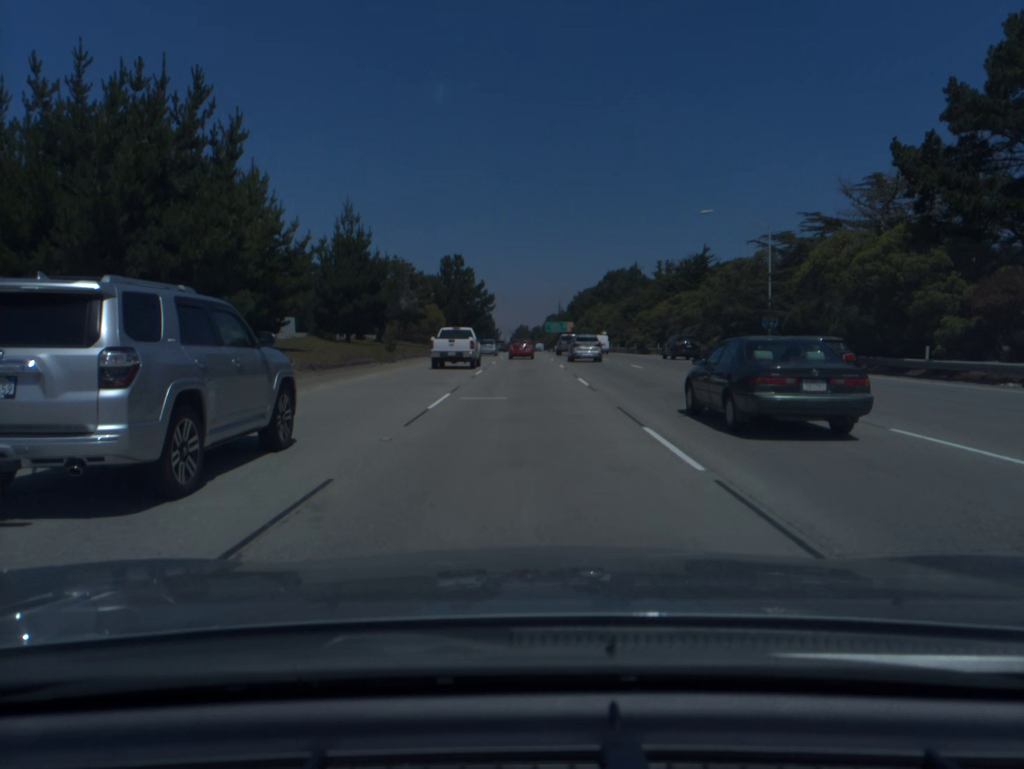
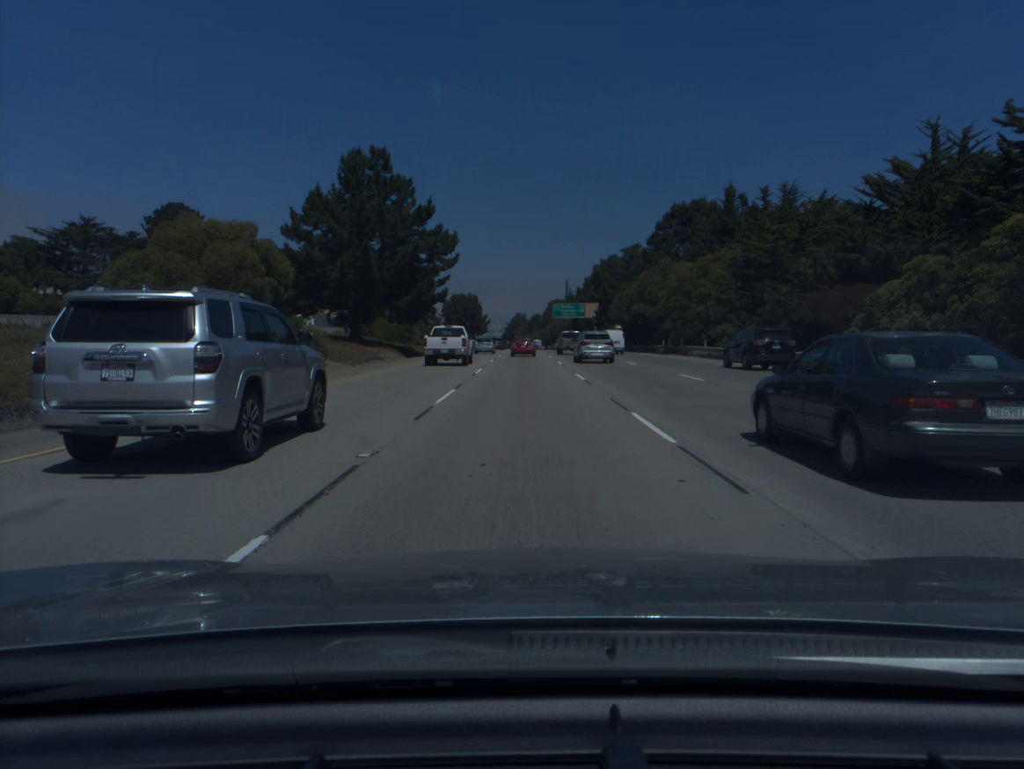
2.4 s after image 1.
(+0.1, +71.1) m; 0°
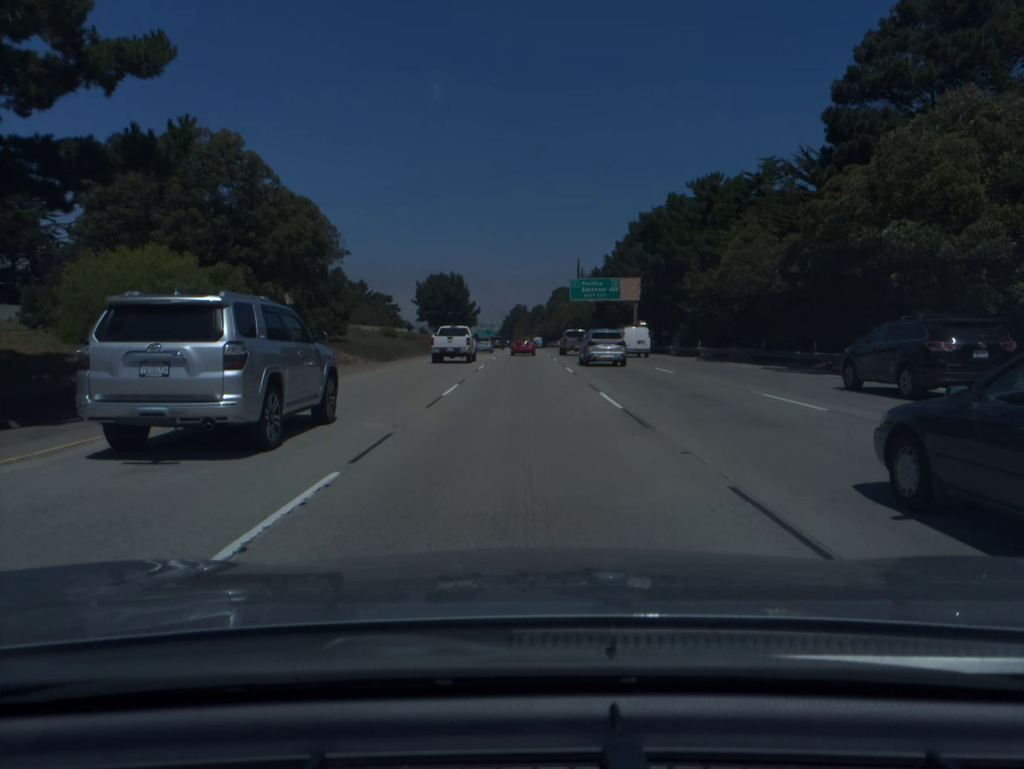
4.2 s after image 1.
(0.0, +53.7) m; 0°
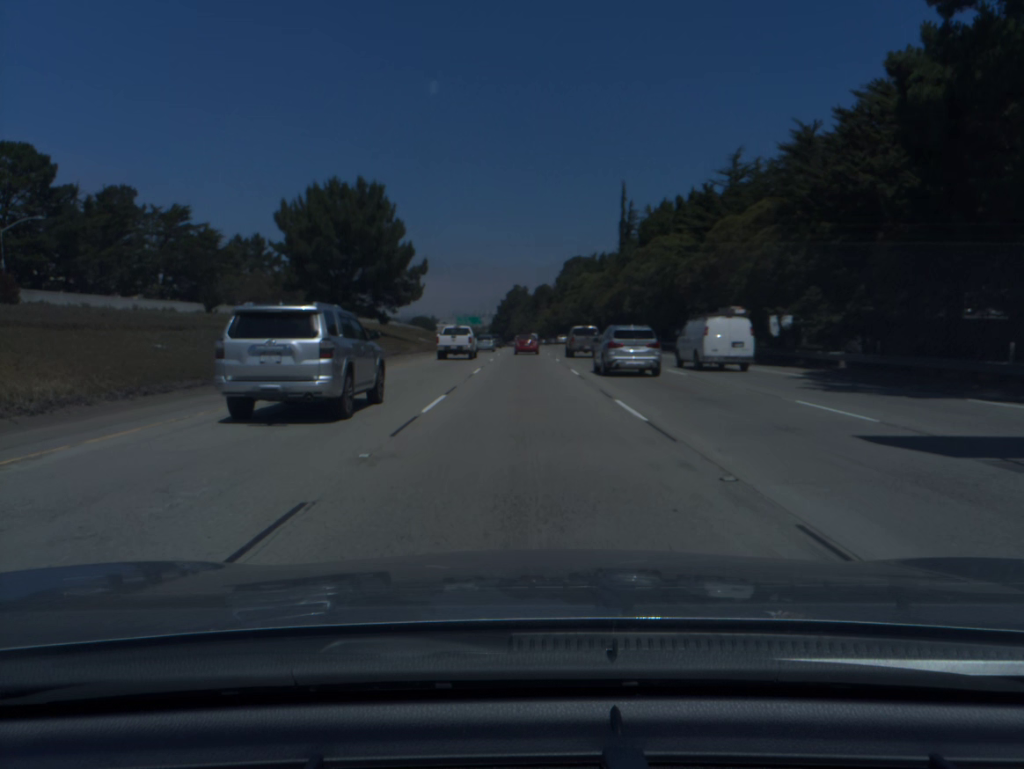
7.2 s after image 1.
(-0.1, +89.8) m; 0°
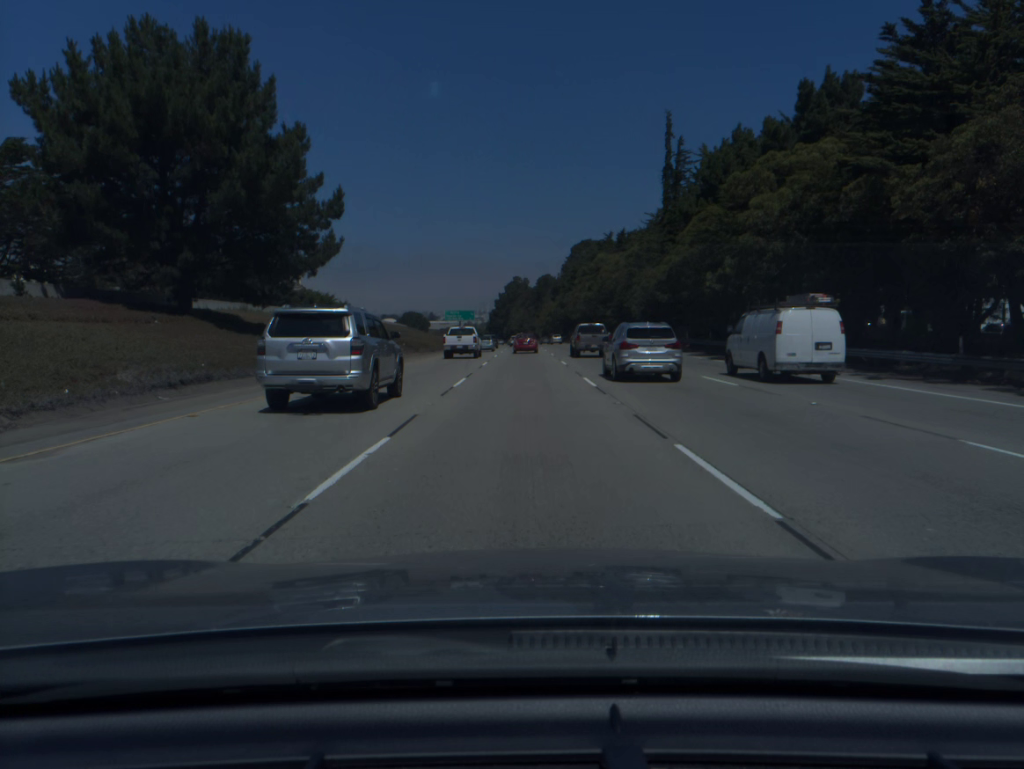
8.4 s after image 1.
(0.0, +35.9) m; 0°
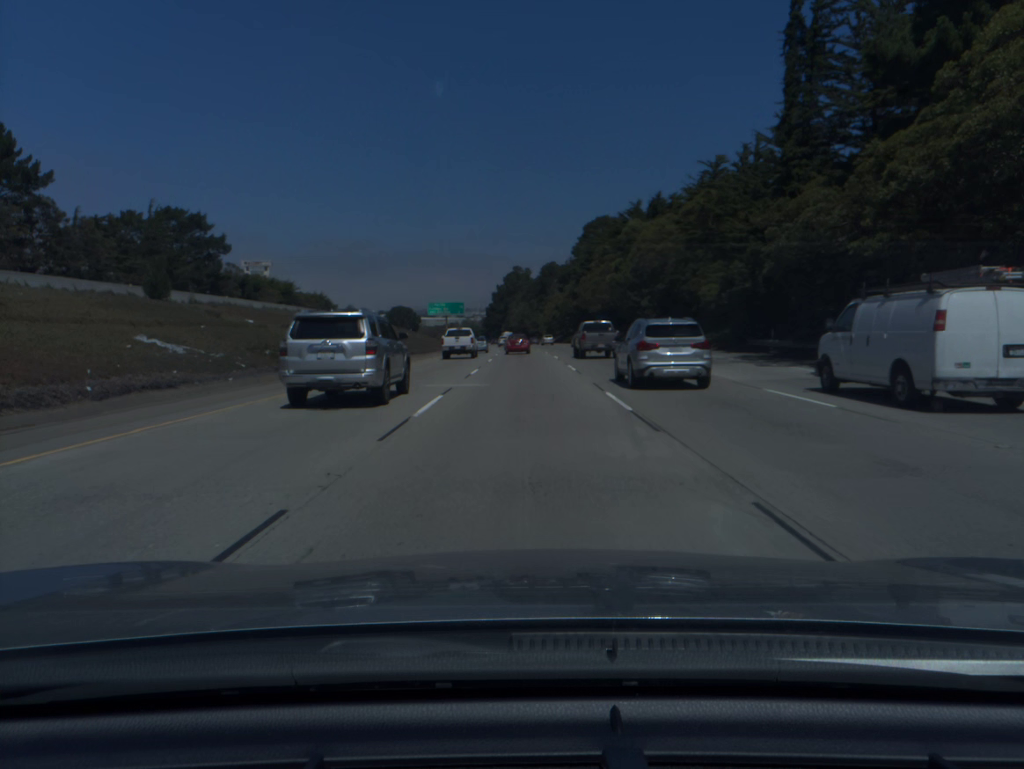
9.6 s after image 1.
(0.0, +35.8) m; 0°
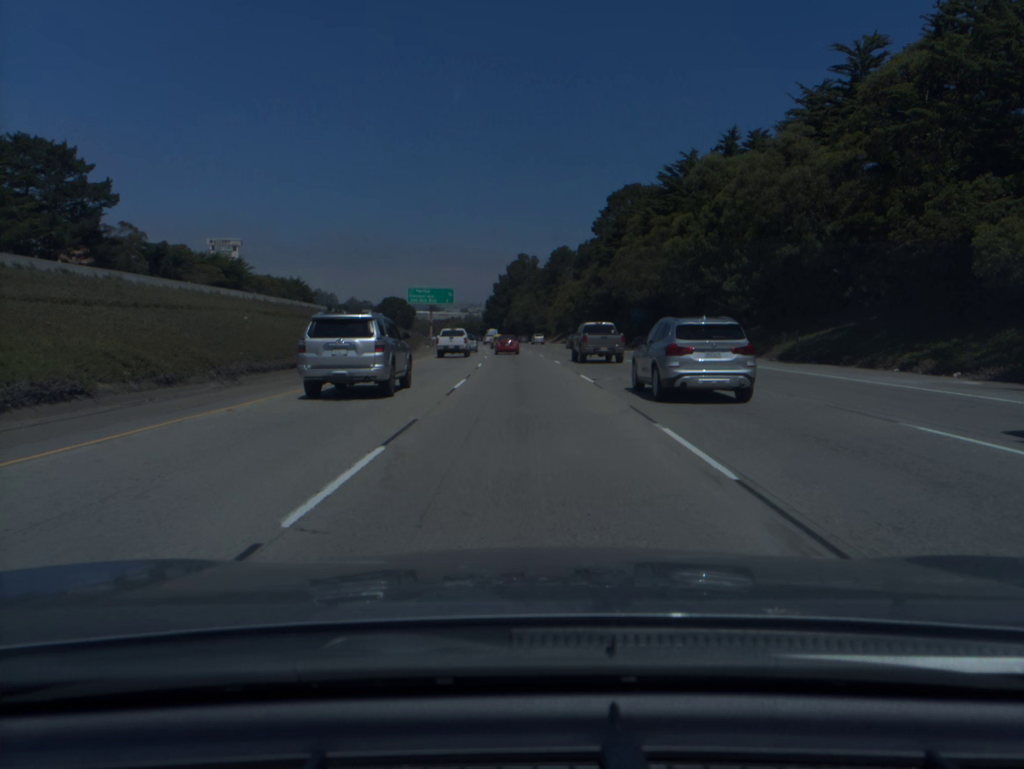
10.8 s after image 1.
(-0.1, +35.8) m; 0°
